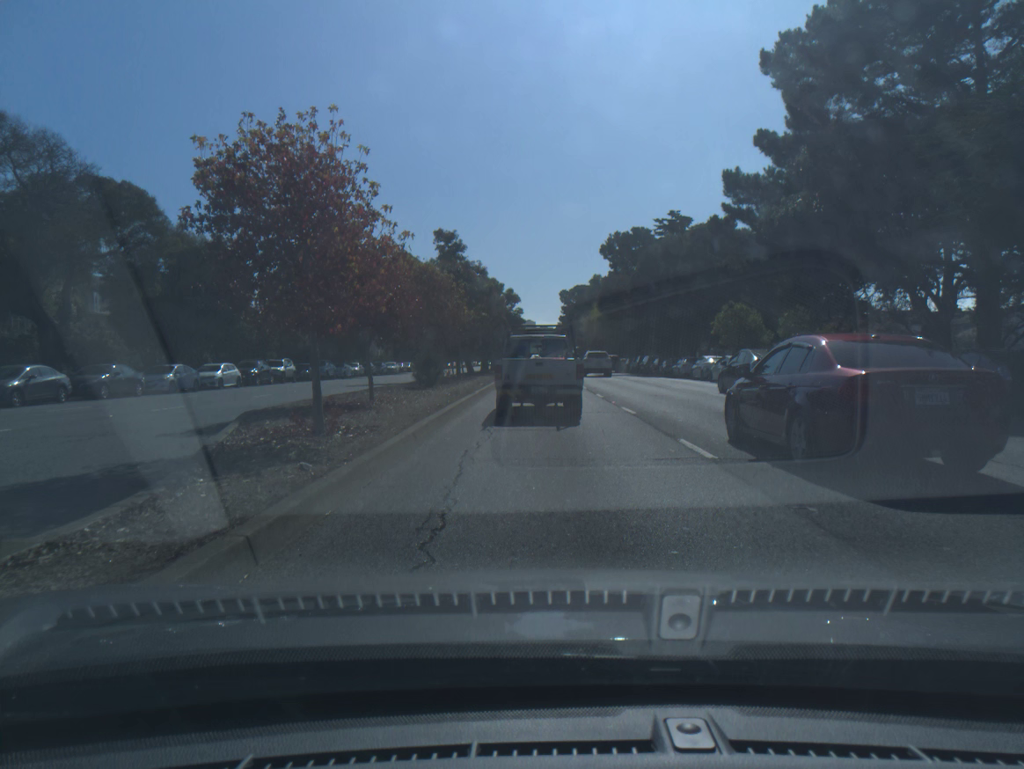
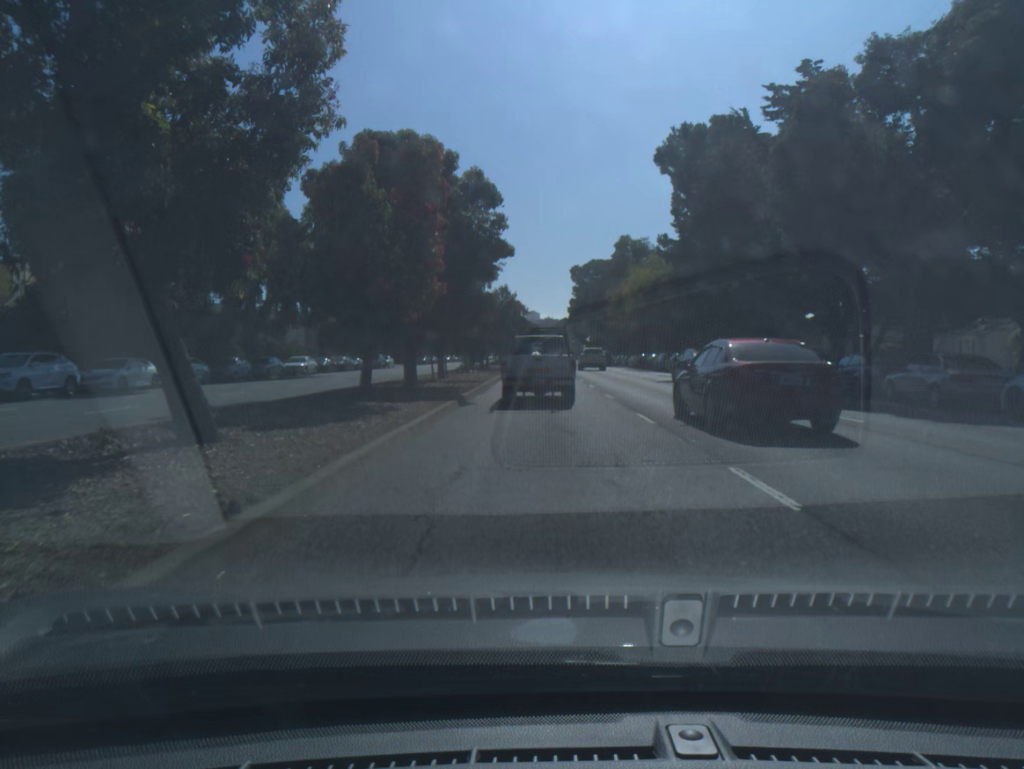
(-0.1, +39.3) m; 0°
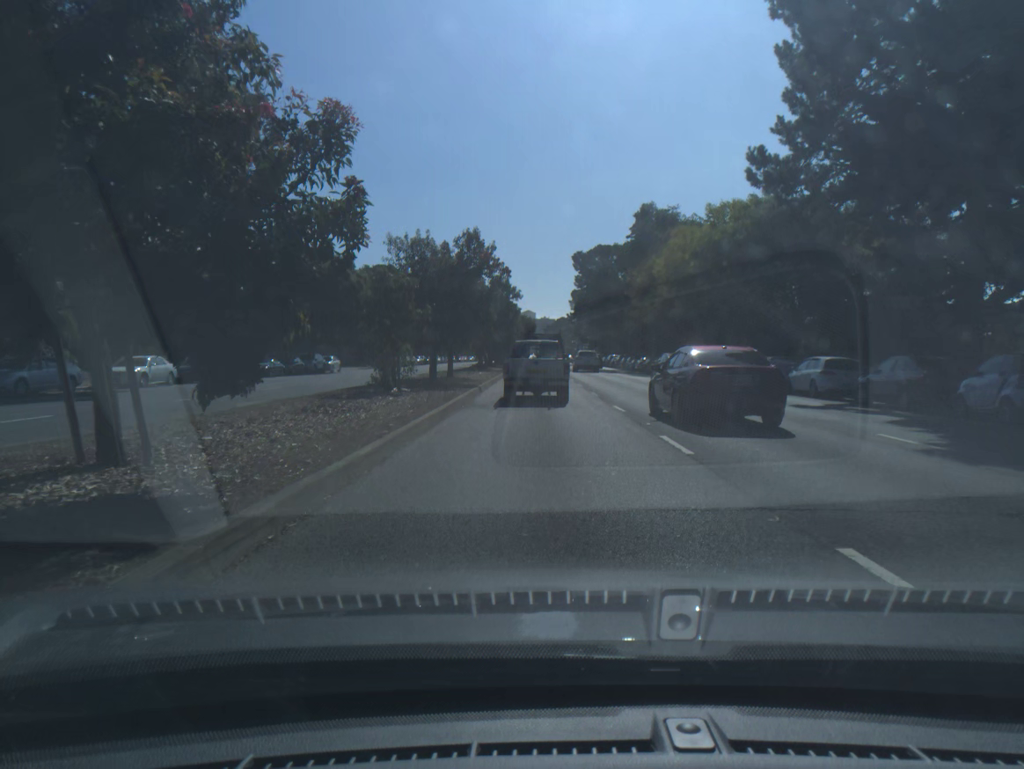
(+0.1, +24.7) m; 0°
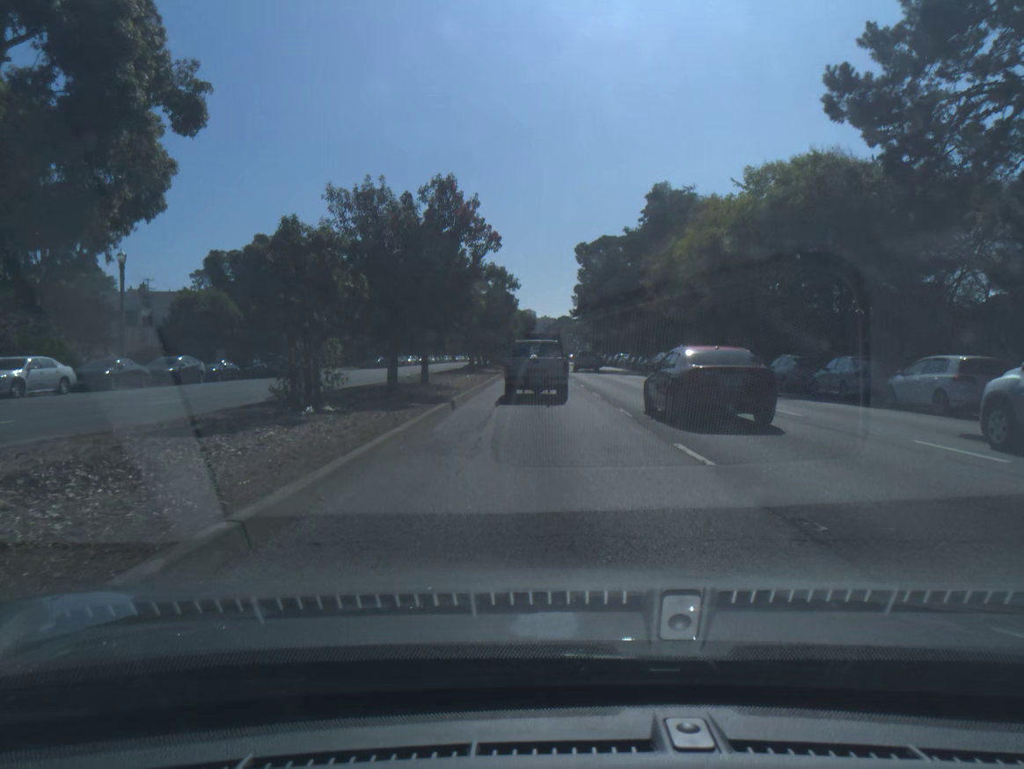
(0.0, +8.6) m; 0°
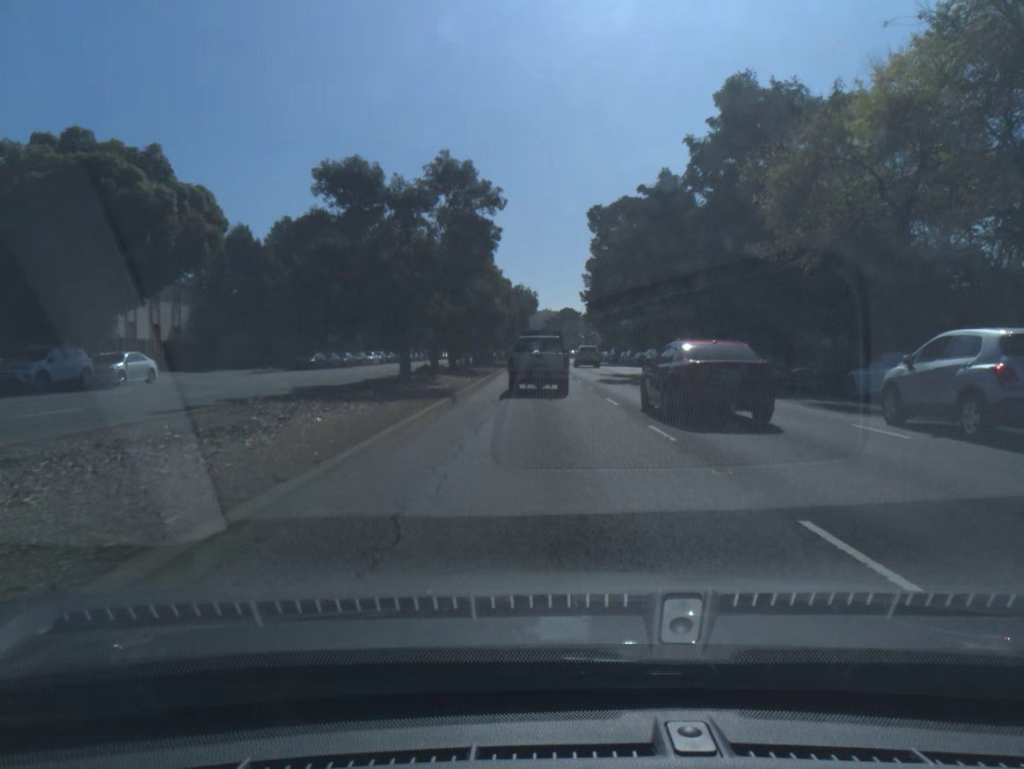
(-0.1, +26.9) m; 0°
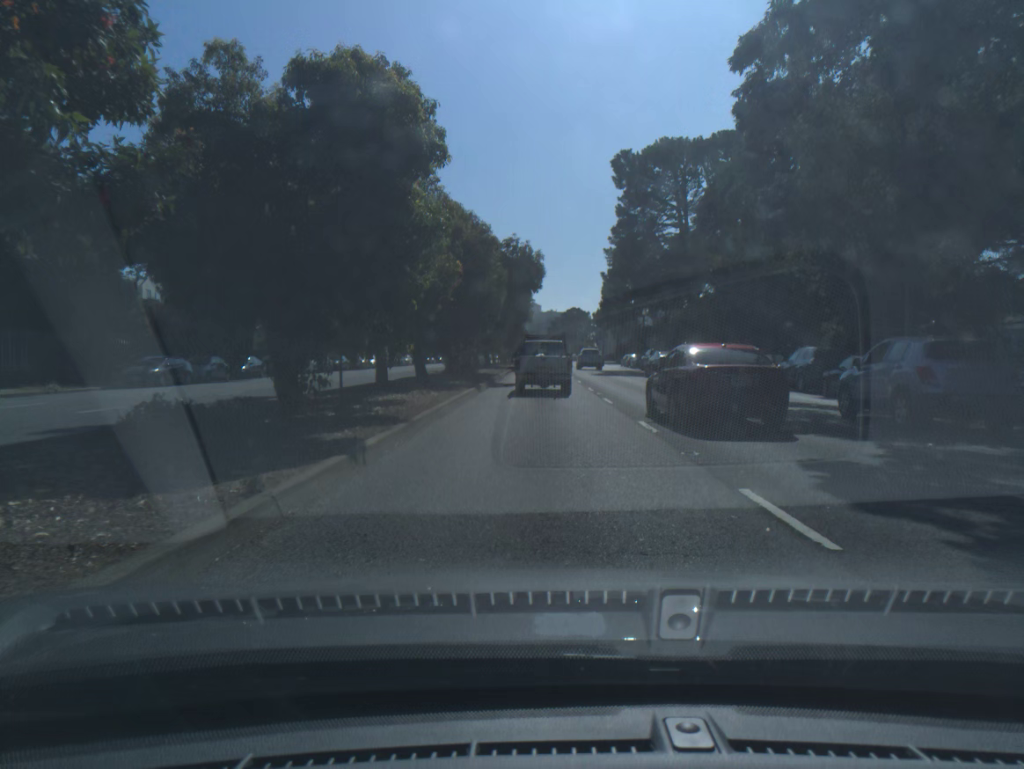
(0.0, +27.3) m; 0°
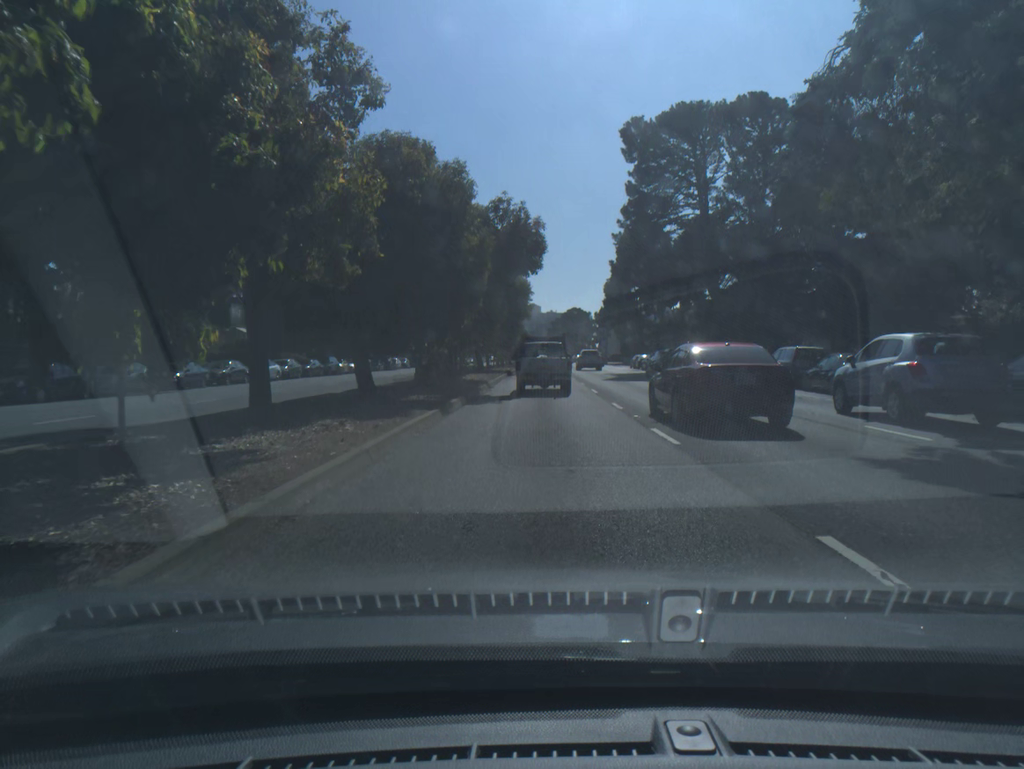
(0.0, +9.2) m; 0°
